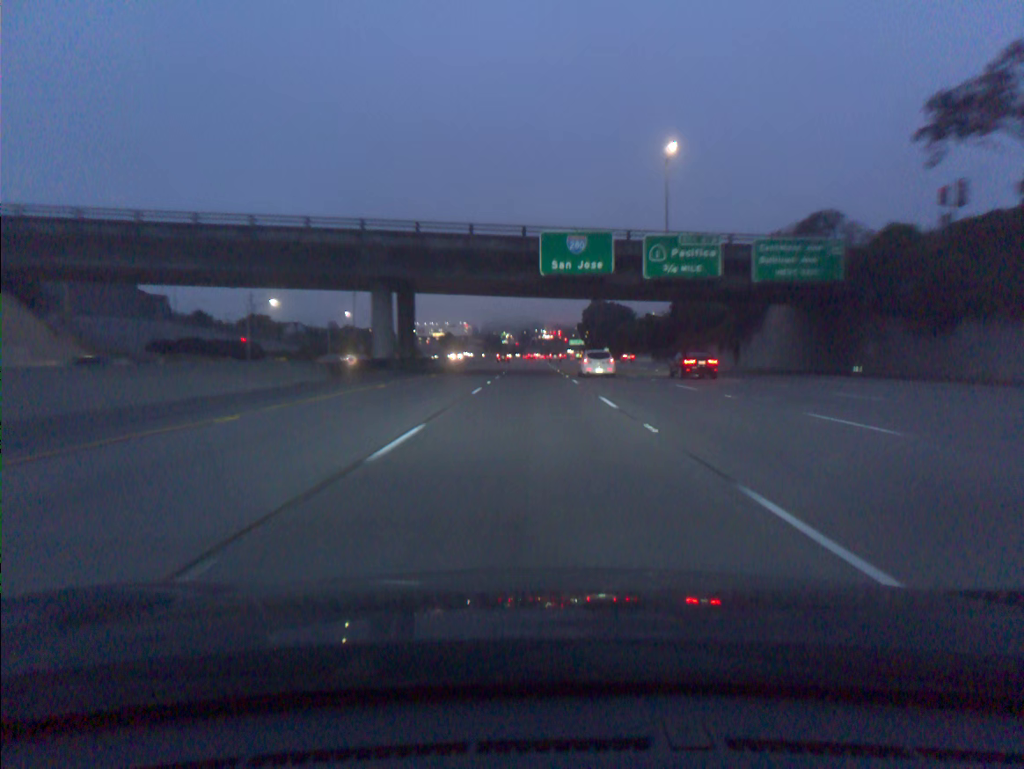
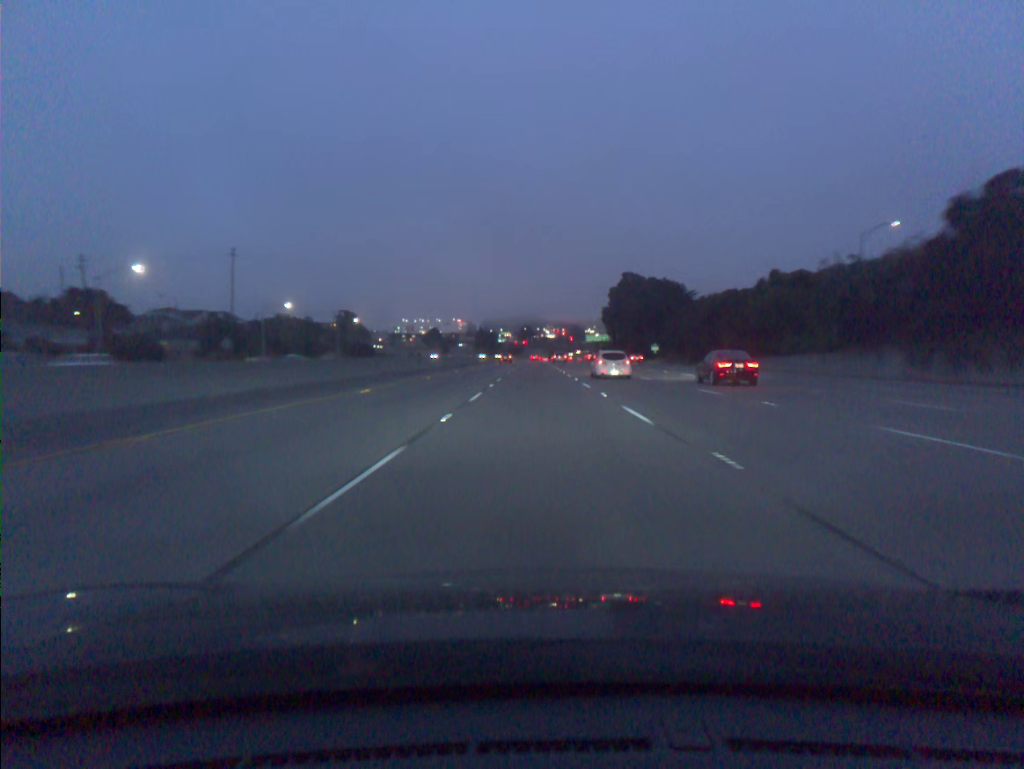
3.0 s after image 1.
(-0.5, +91.4) m; 0°
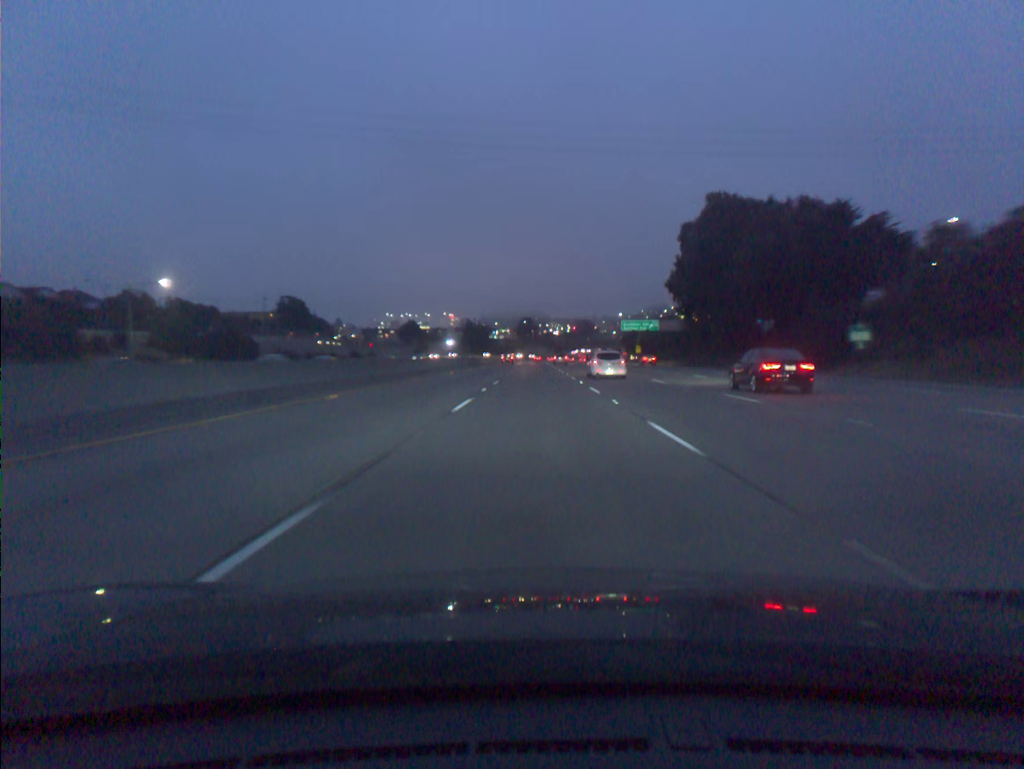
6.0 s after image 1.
(0.0, +91.7) m; 0°
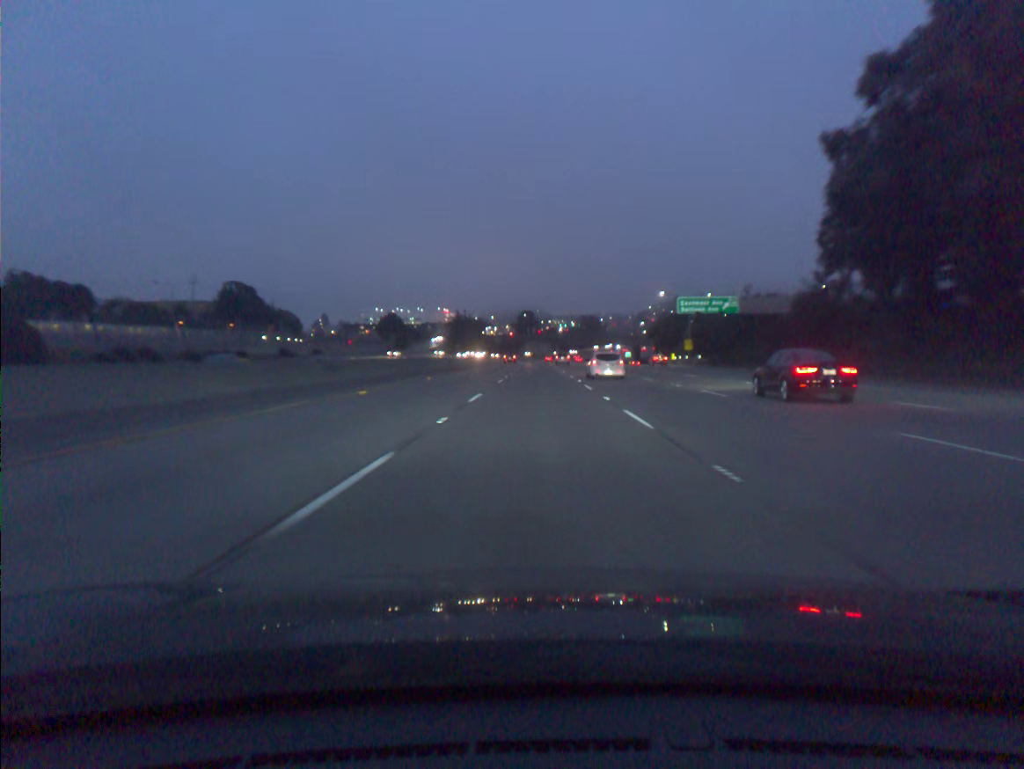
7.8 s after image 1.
(+0.1, +55.1) m; 0°
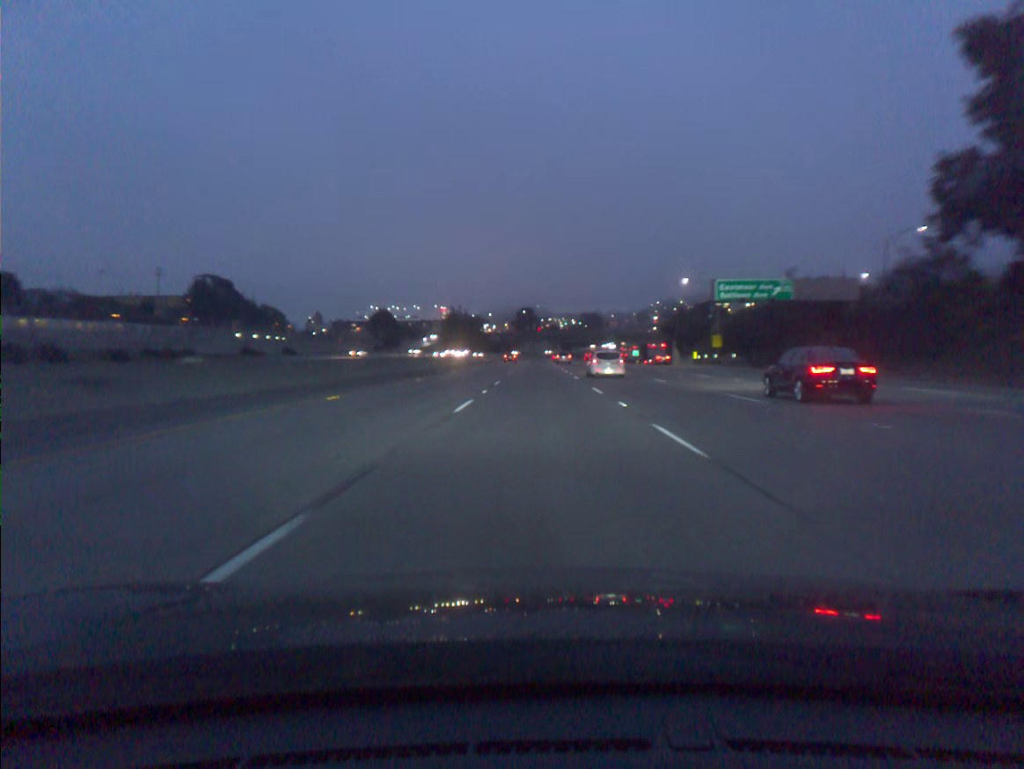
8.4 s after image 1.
(0.0, +18.4) m; 0°
